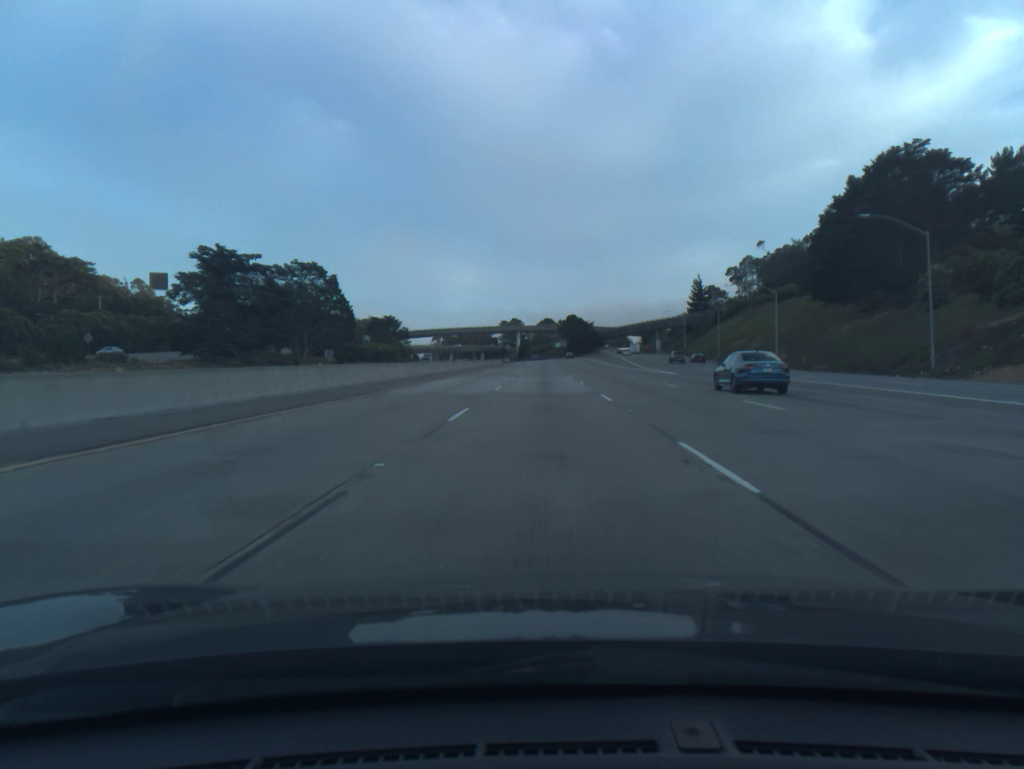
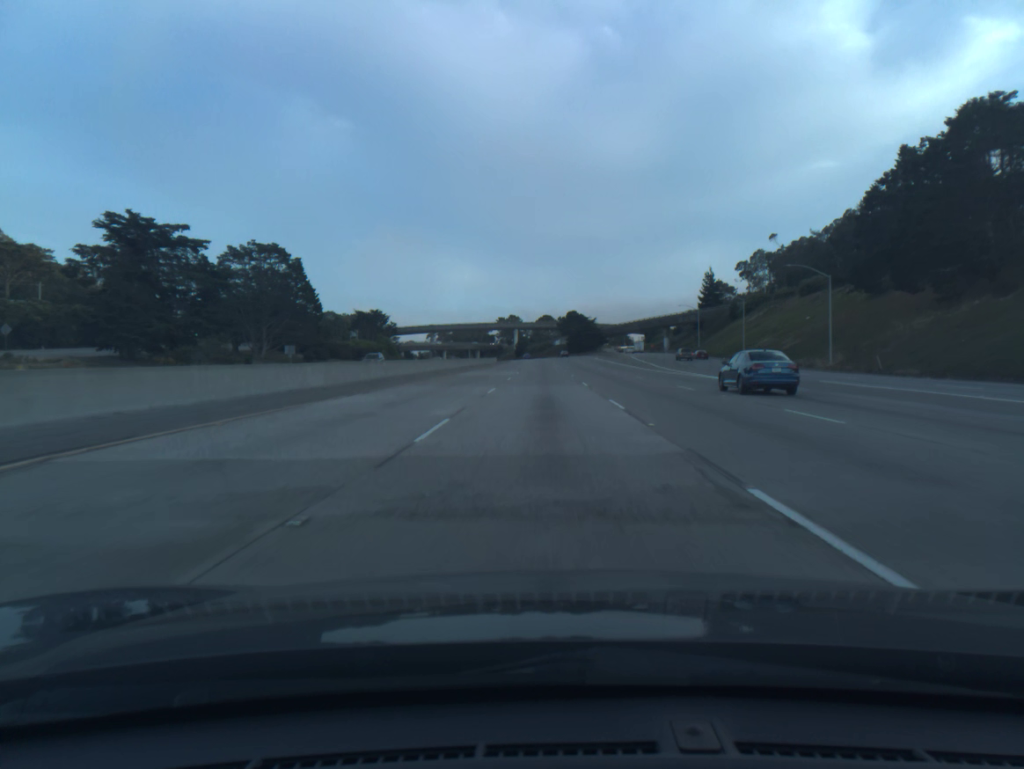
(0.0, +18.3) m; 0°
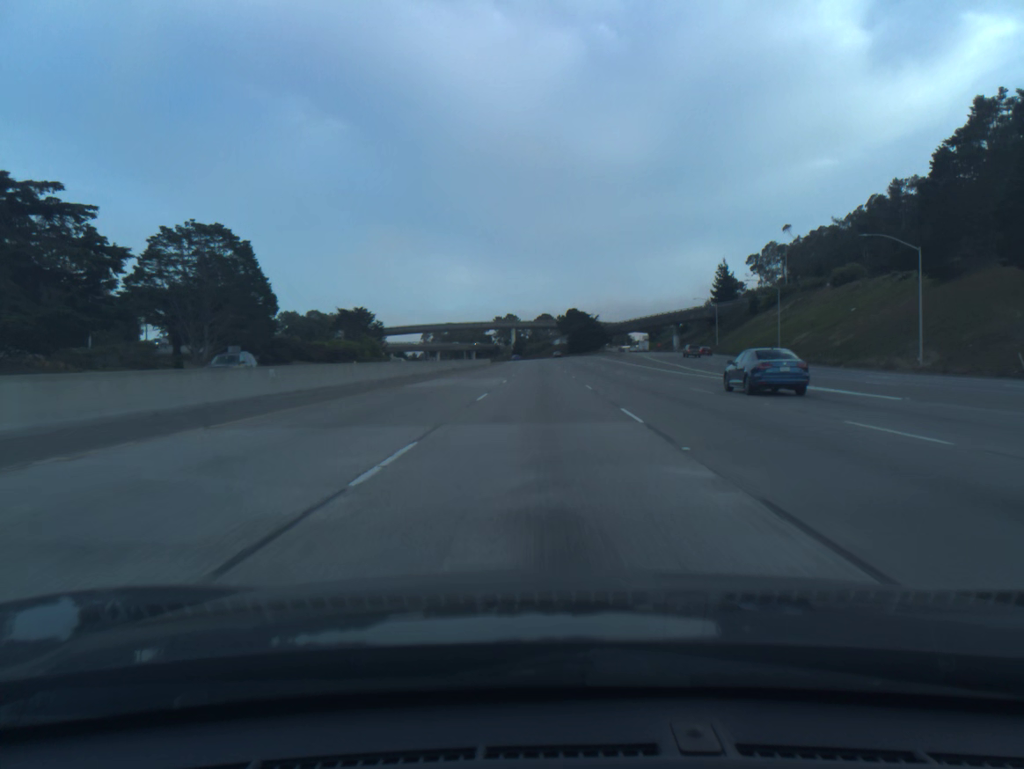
(0.0, +18.3) m; 0°
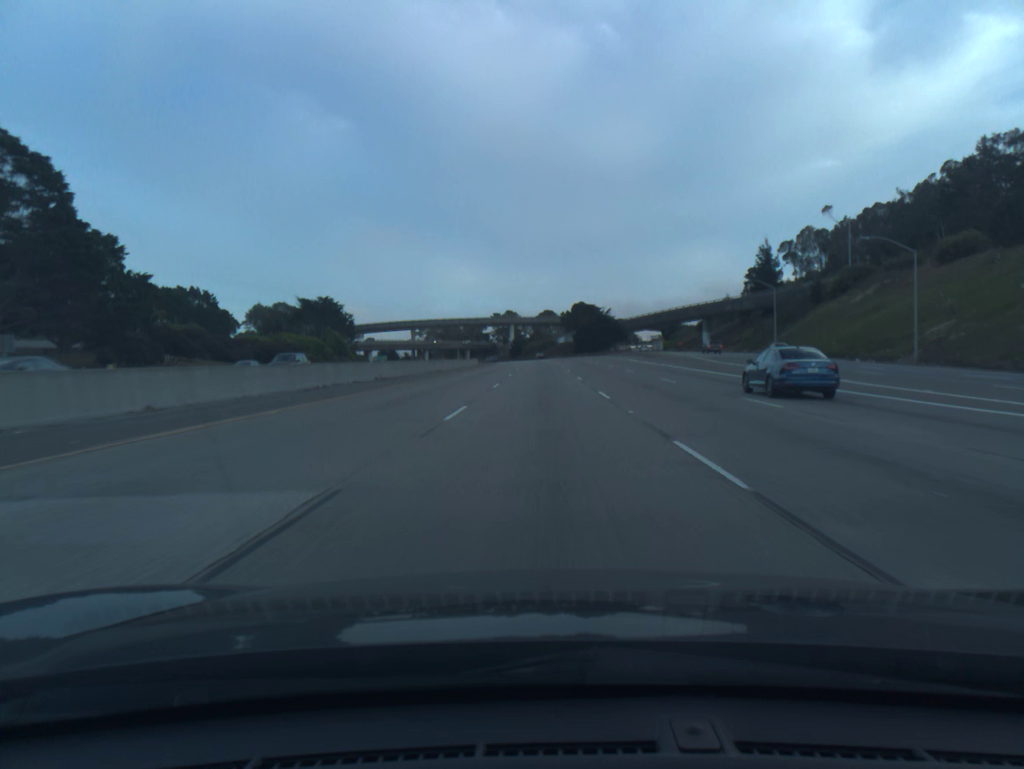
(0.0, +36.6) m; 0°
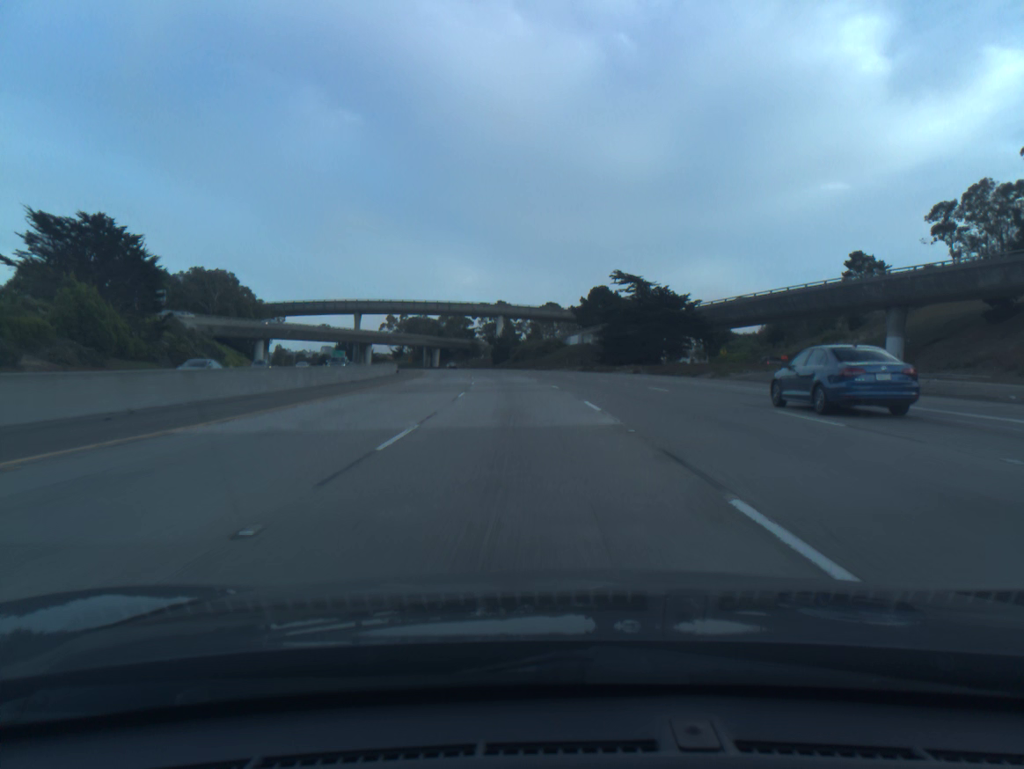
(-0.1, +92.1) m; 0°
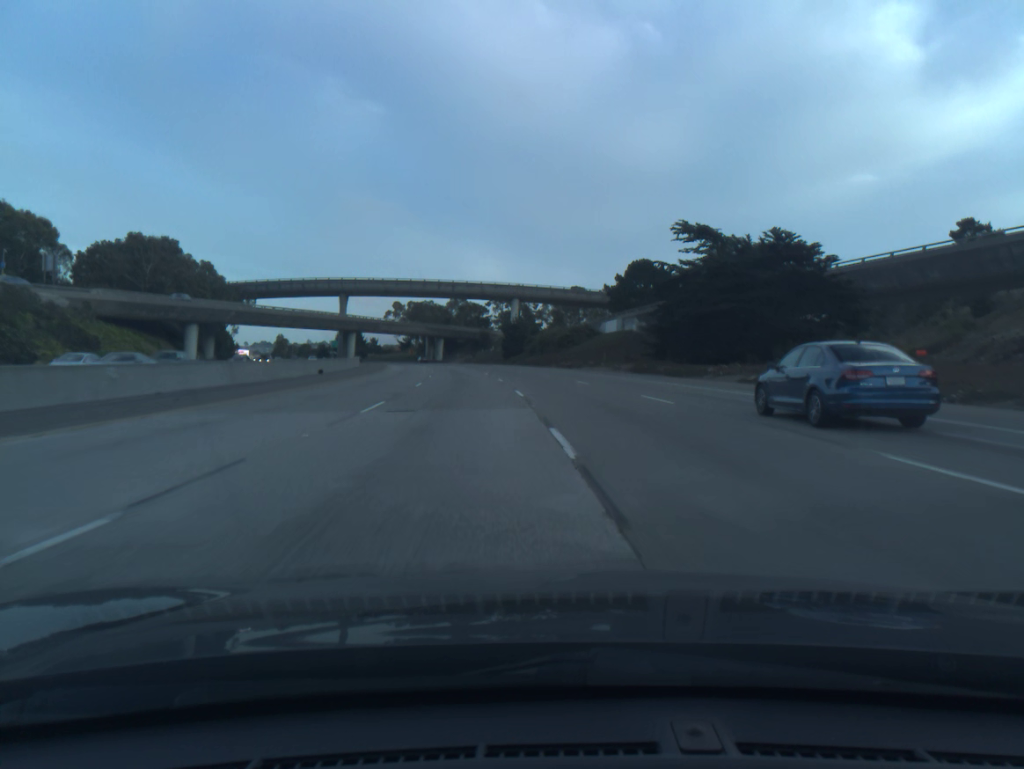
(-0.3, +37.4) m; -1°
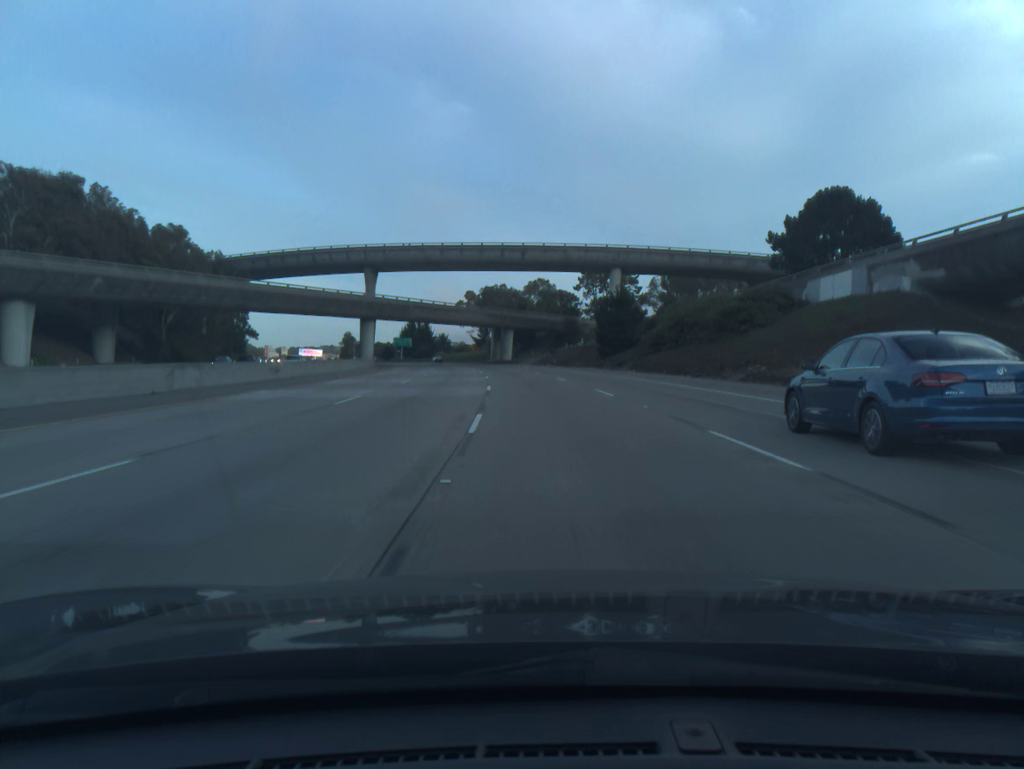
(-3.0, +55.5) m; -7°
